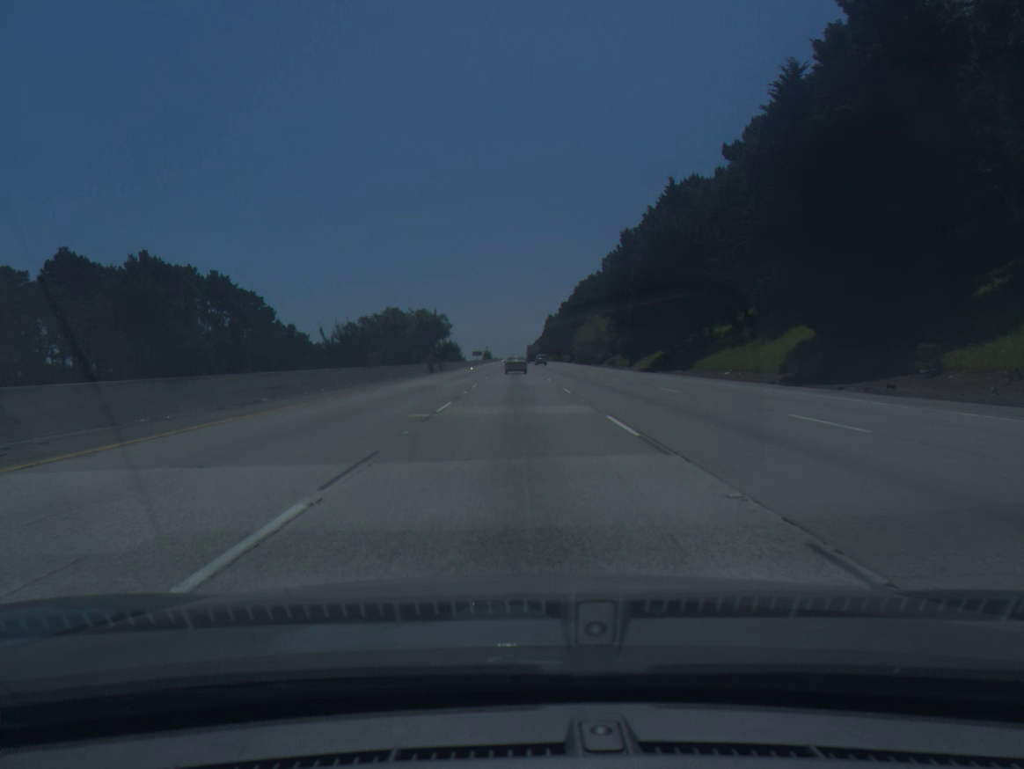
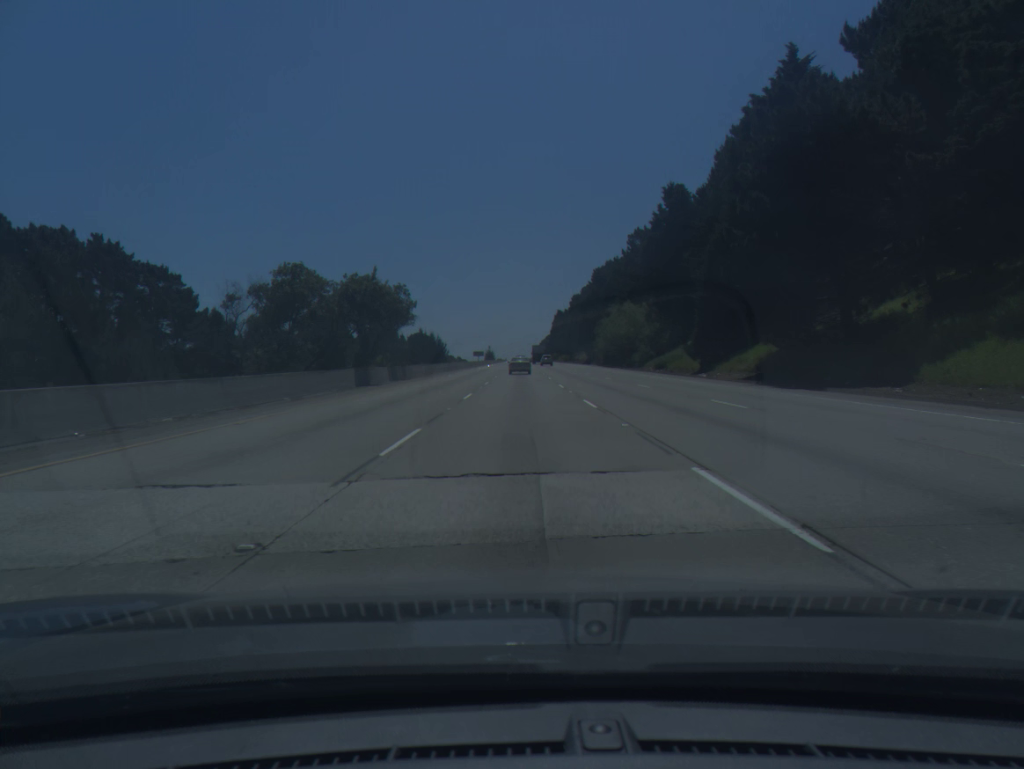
(-0.1, +36.6) m; 0°
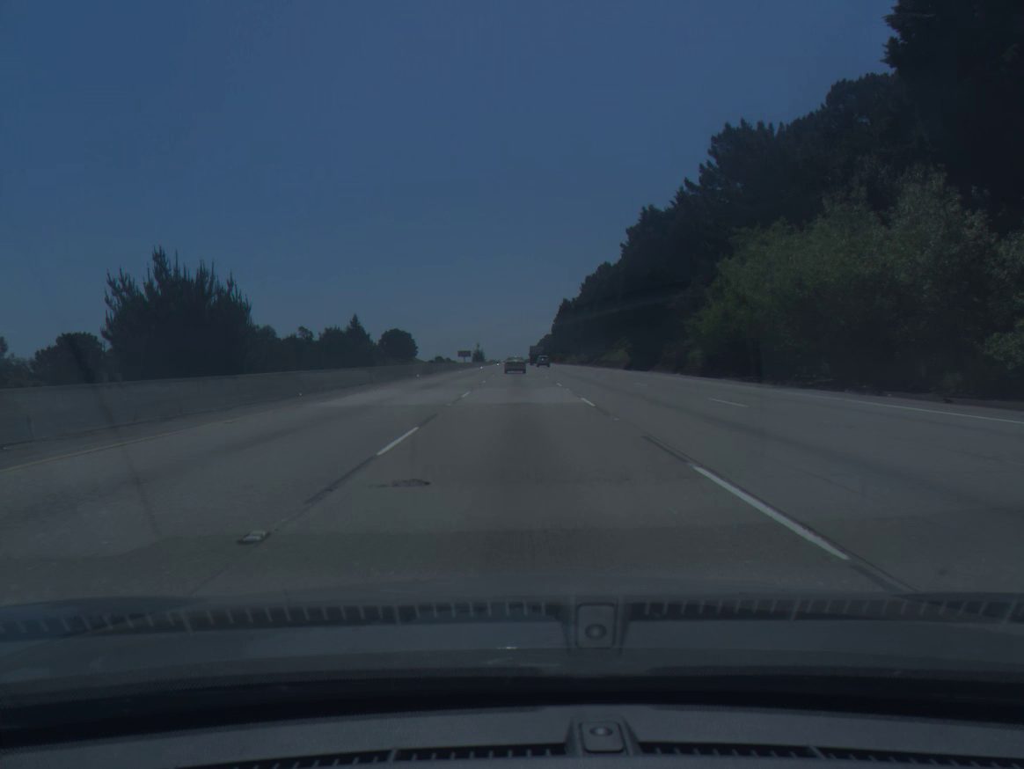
(+0.2, +73.2) m; 0°
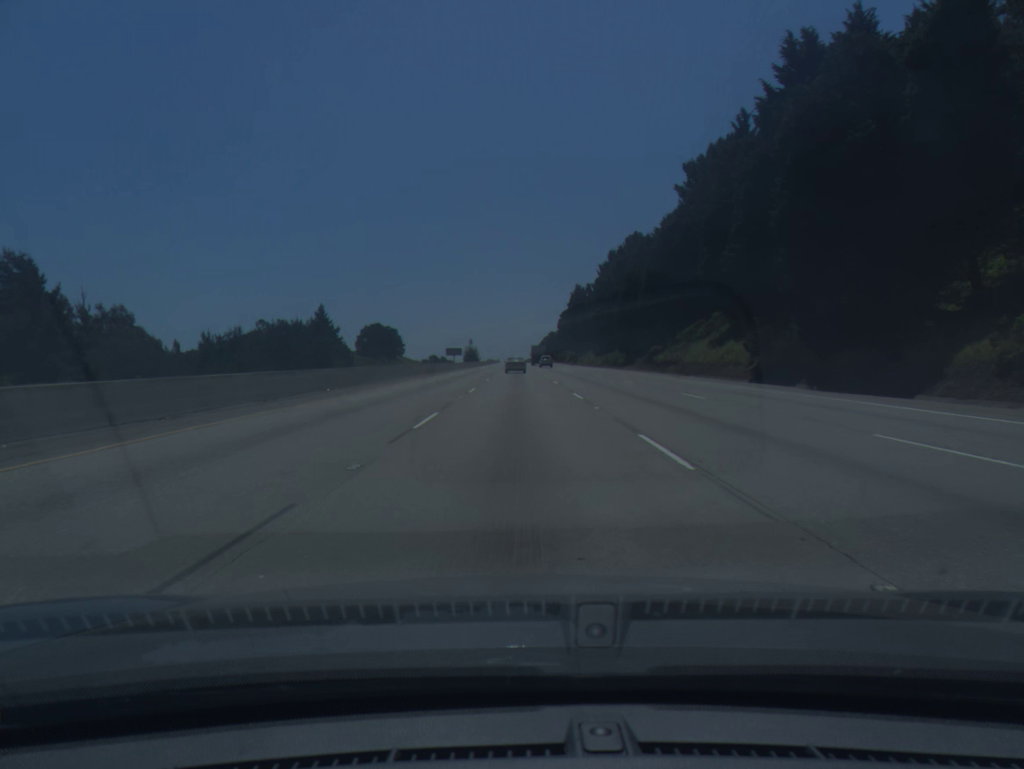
(-0.1, +54.8) m; 0°
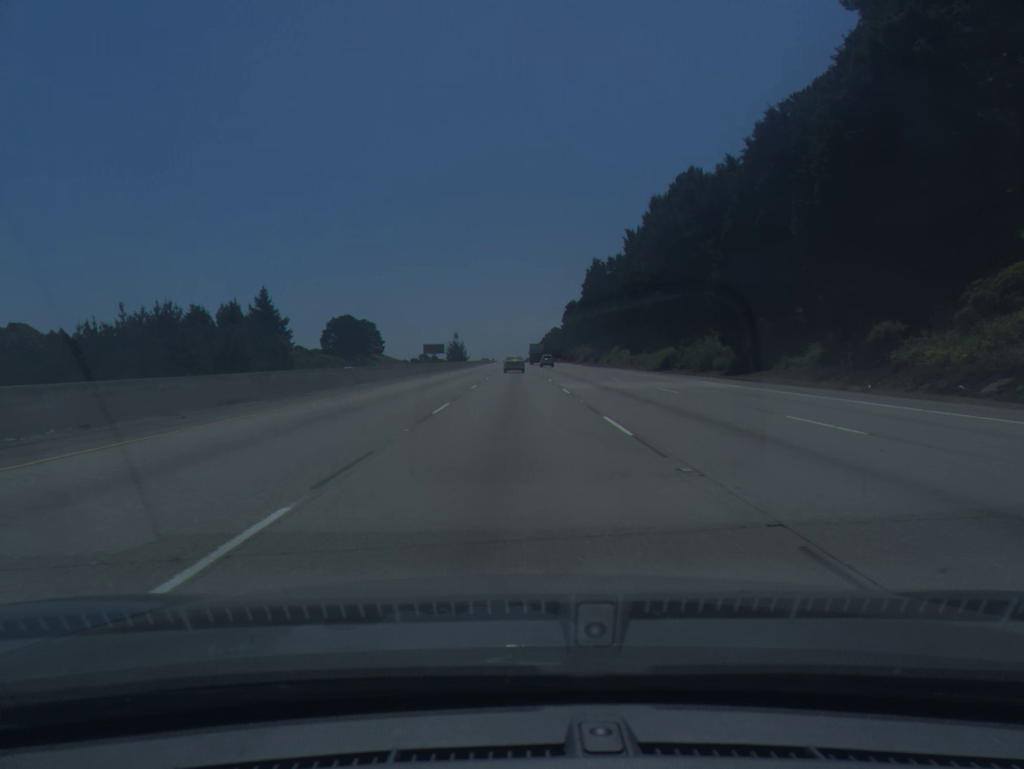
(+0.1, +54.8) m; 0°
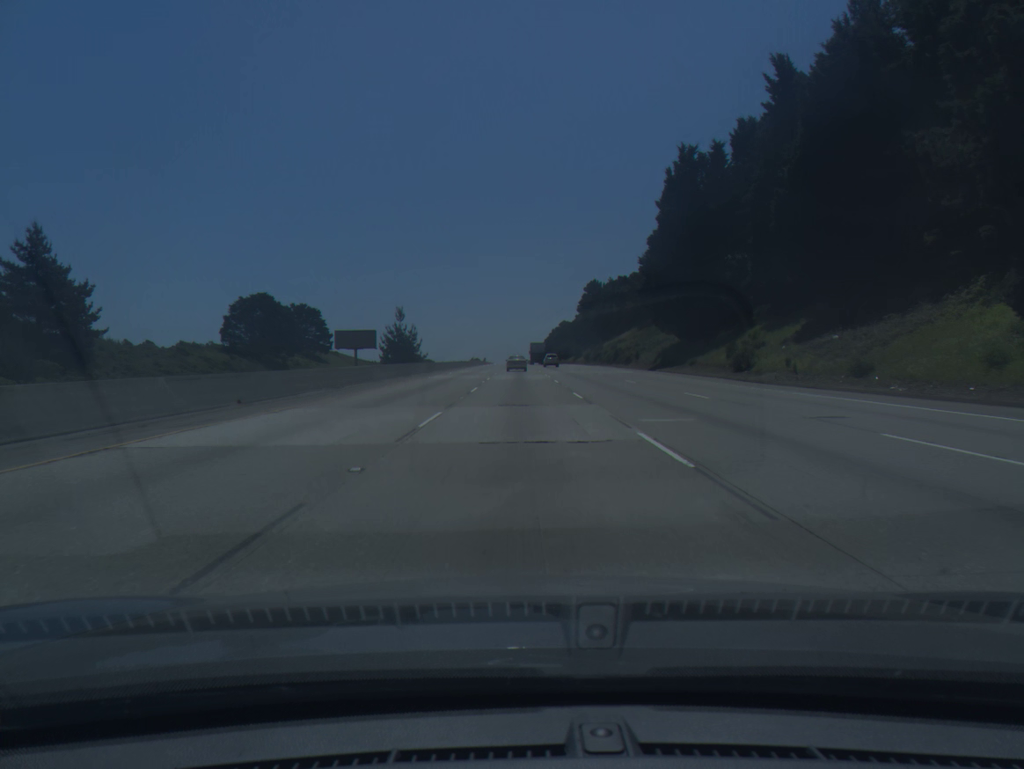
(-0.1, +91.6) m; 0°
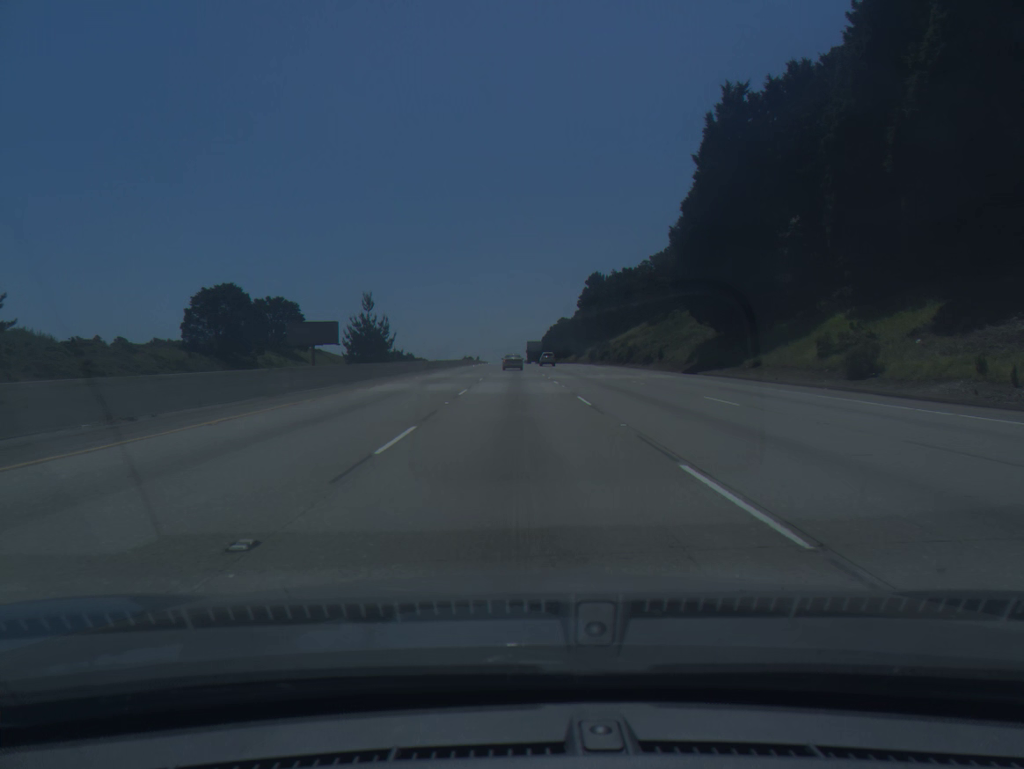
(0.0, +18.3) m; 0°
